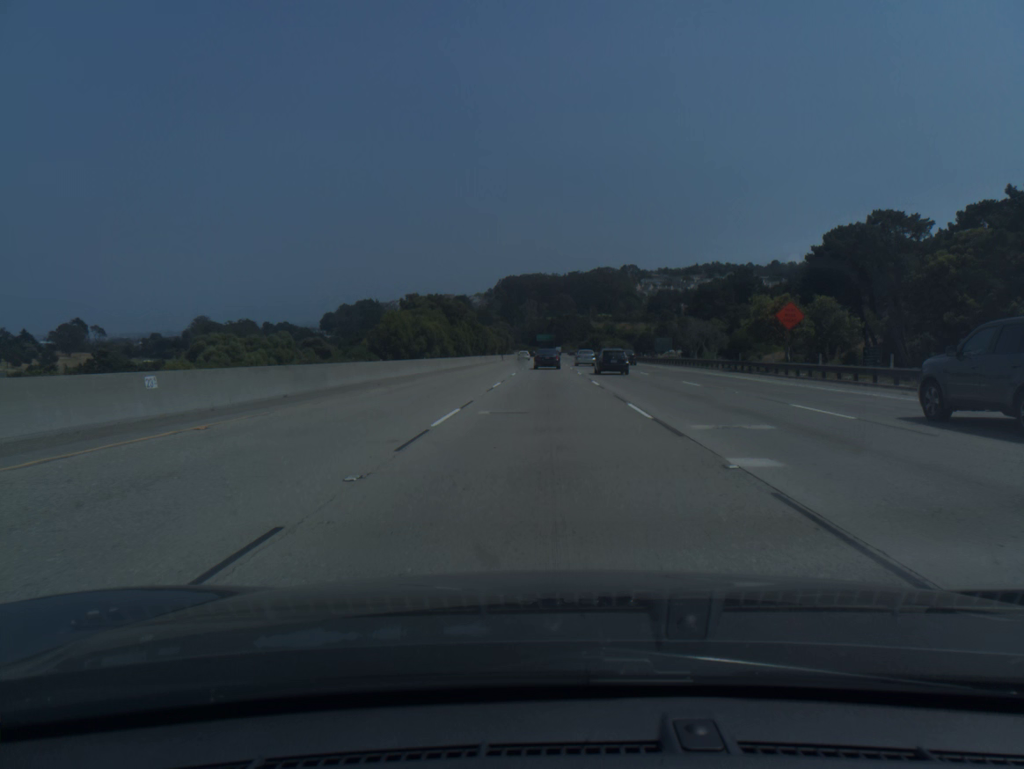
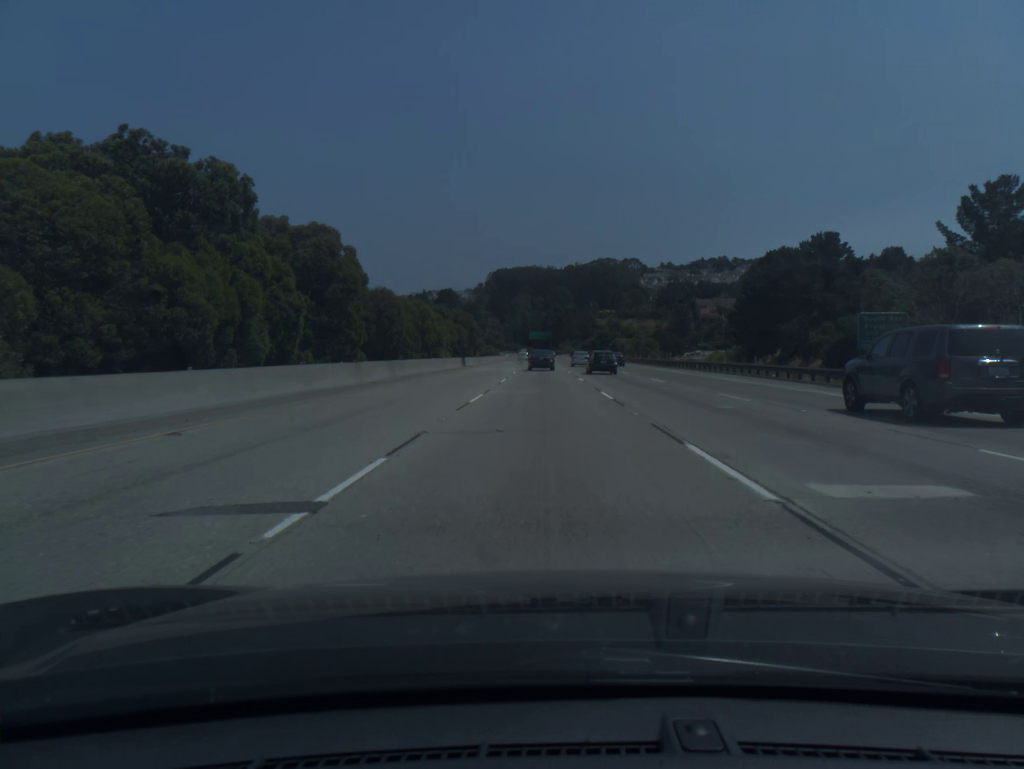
(+0.3, +66.3) m; 0°
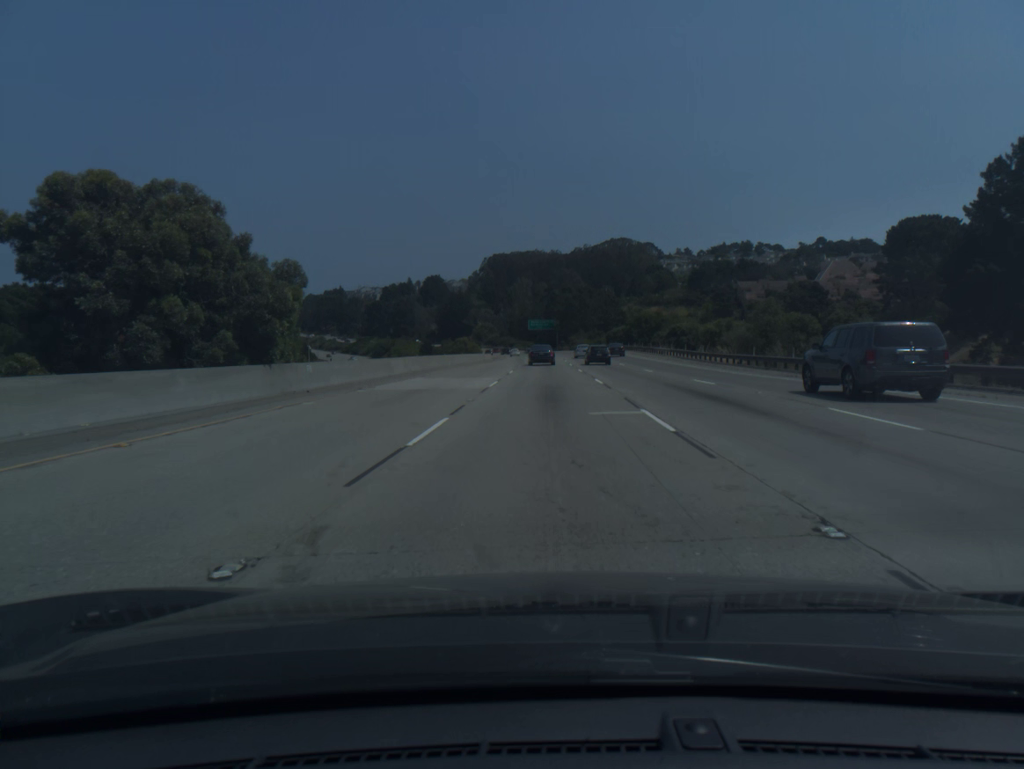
(-0.4, +82.6) m; 0°
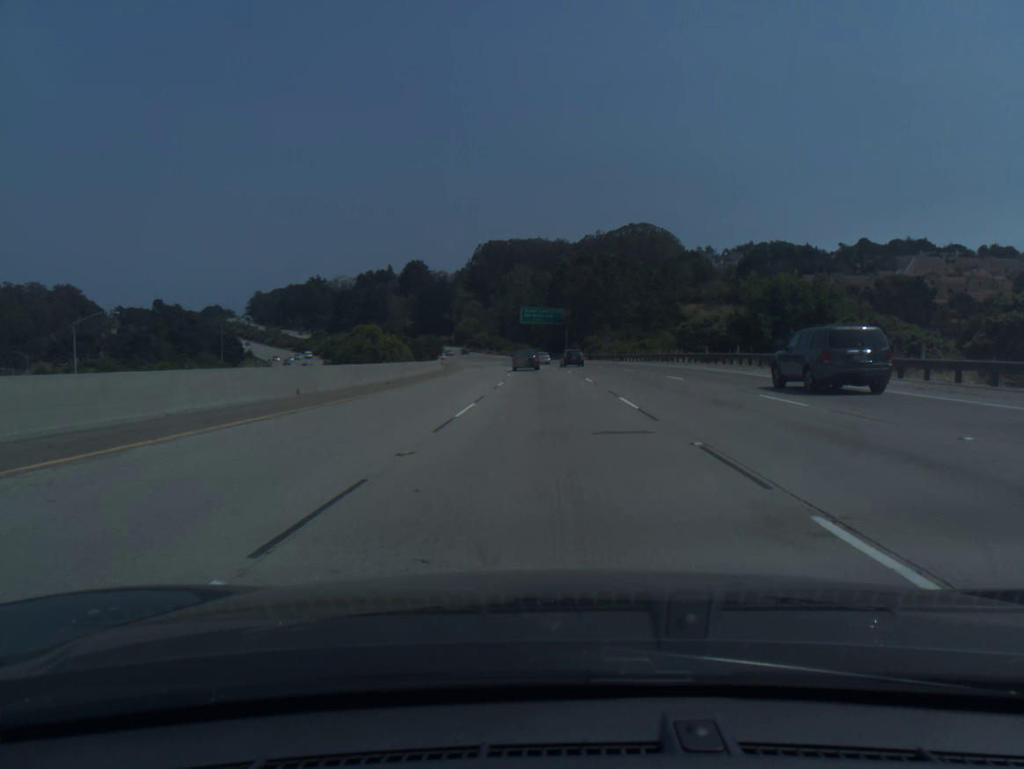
(+0.1, +82.5) m; 0°
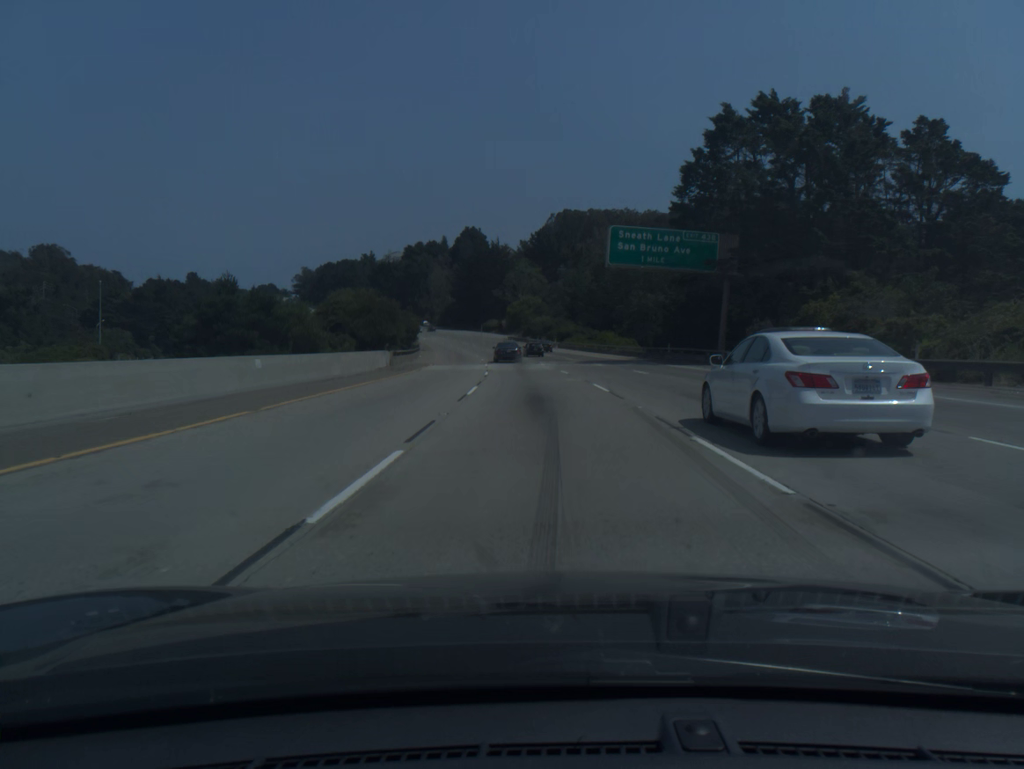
(-2.6, +82.5) m; -5°
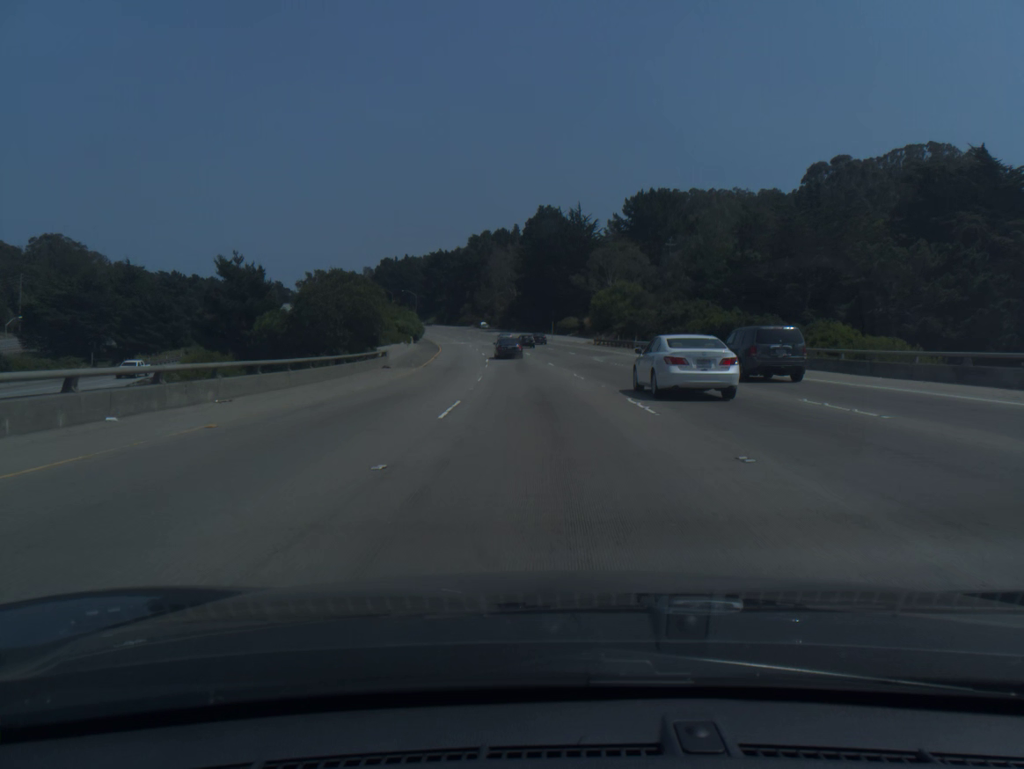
(-3.5, +65.8) m; -6°
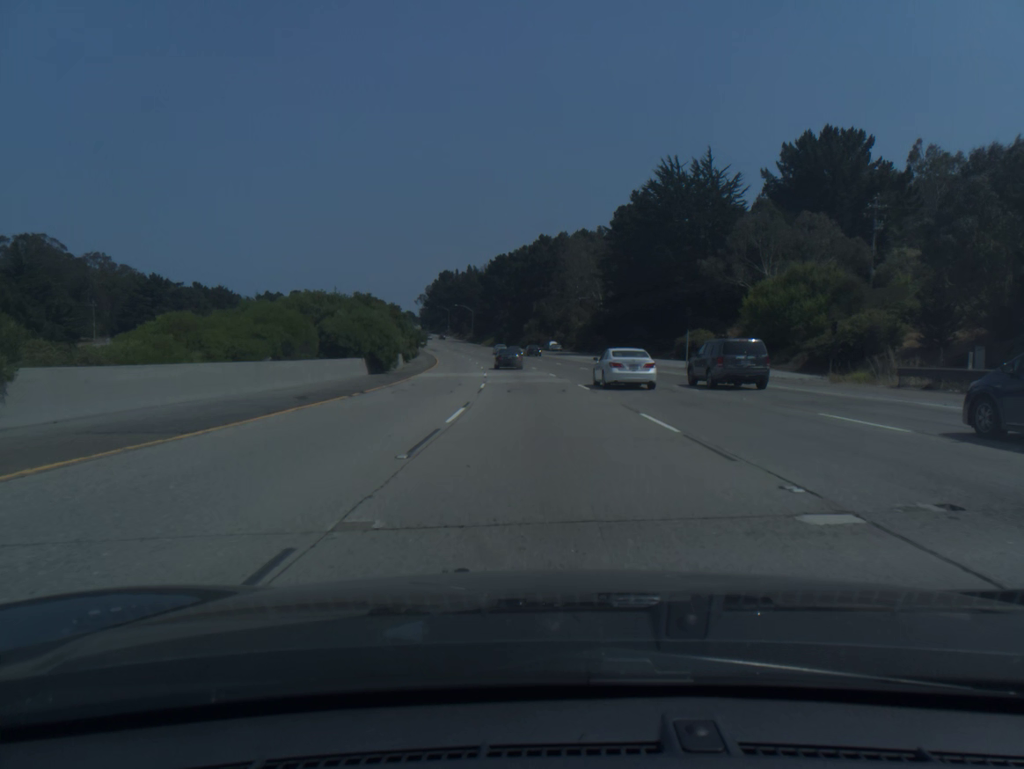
(-3.5, +65.4) m; -6°
